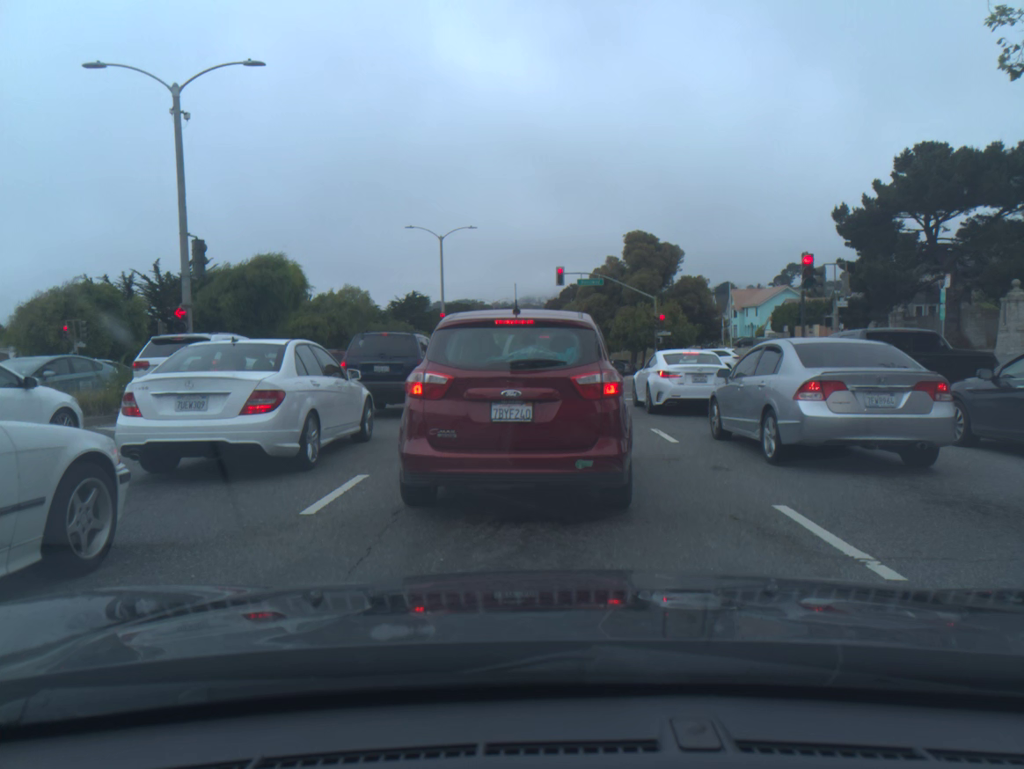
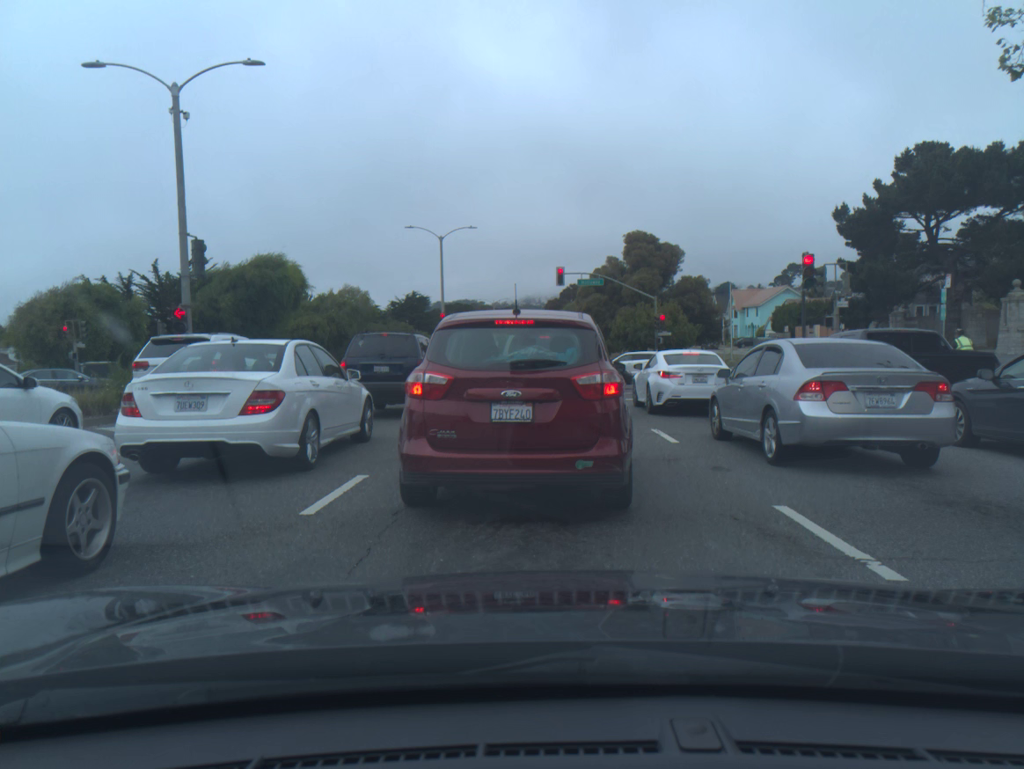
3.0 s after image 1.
(0.0, 0.0) m; 0°
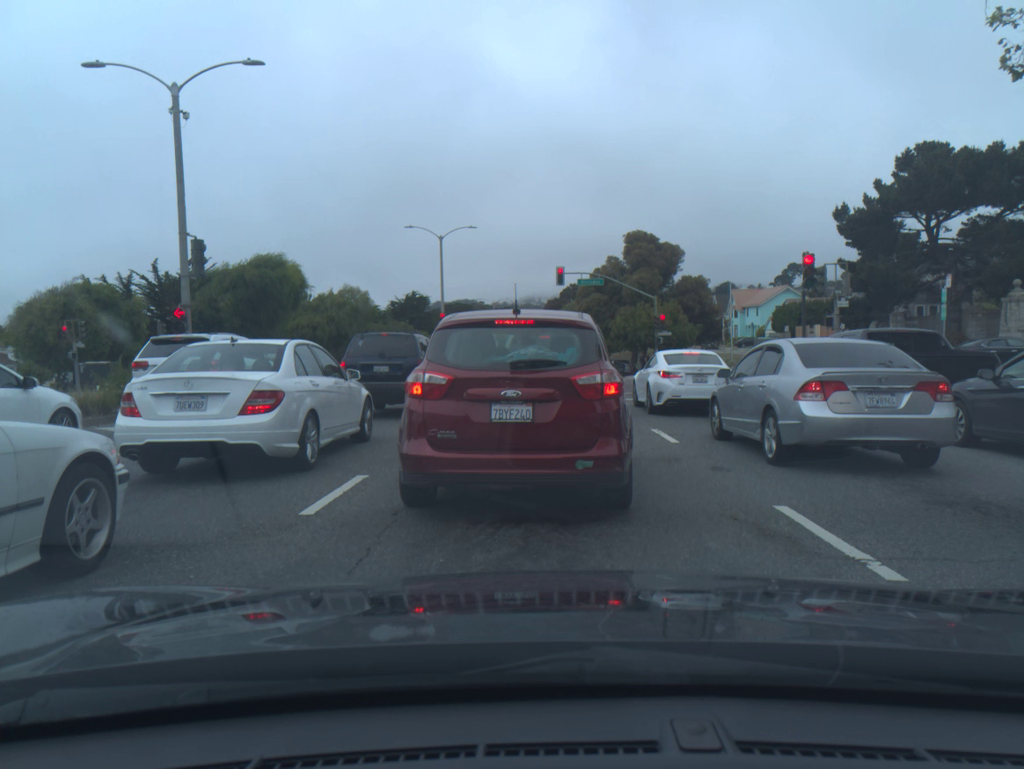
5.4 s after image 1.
(0.0, 0.0) m; 0°
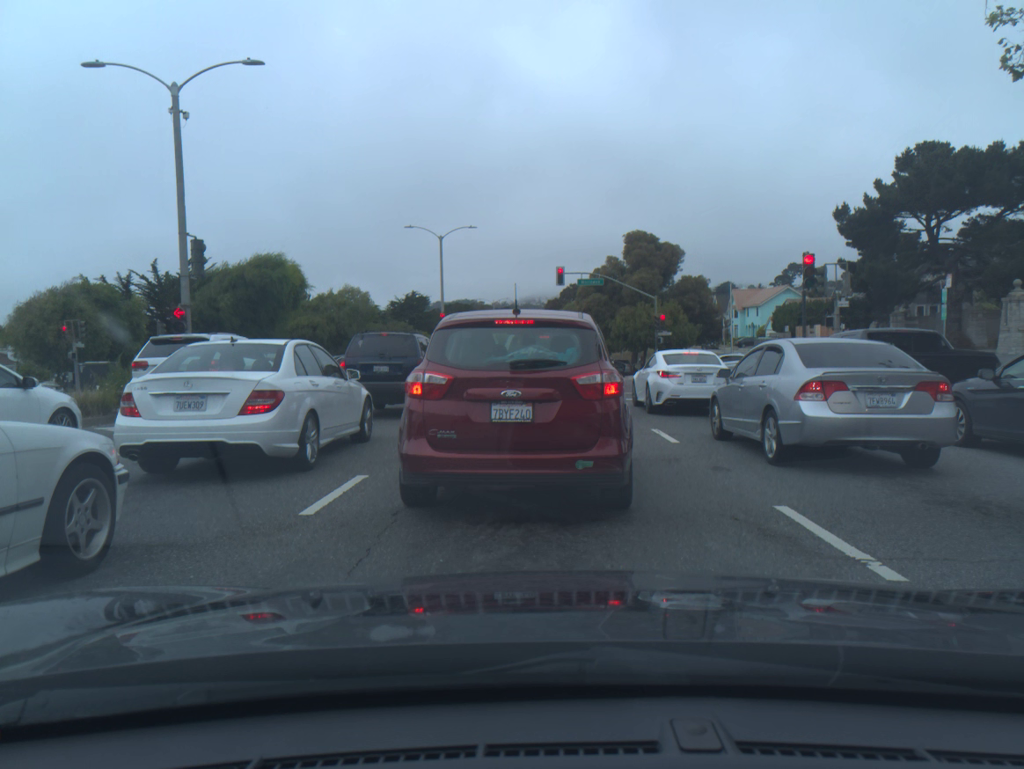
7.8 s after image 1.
(0.0, 0.0) m; 0°
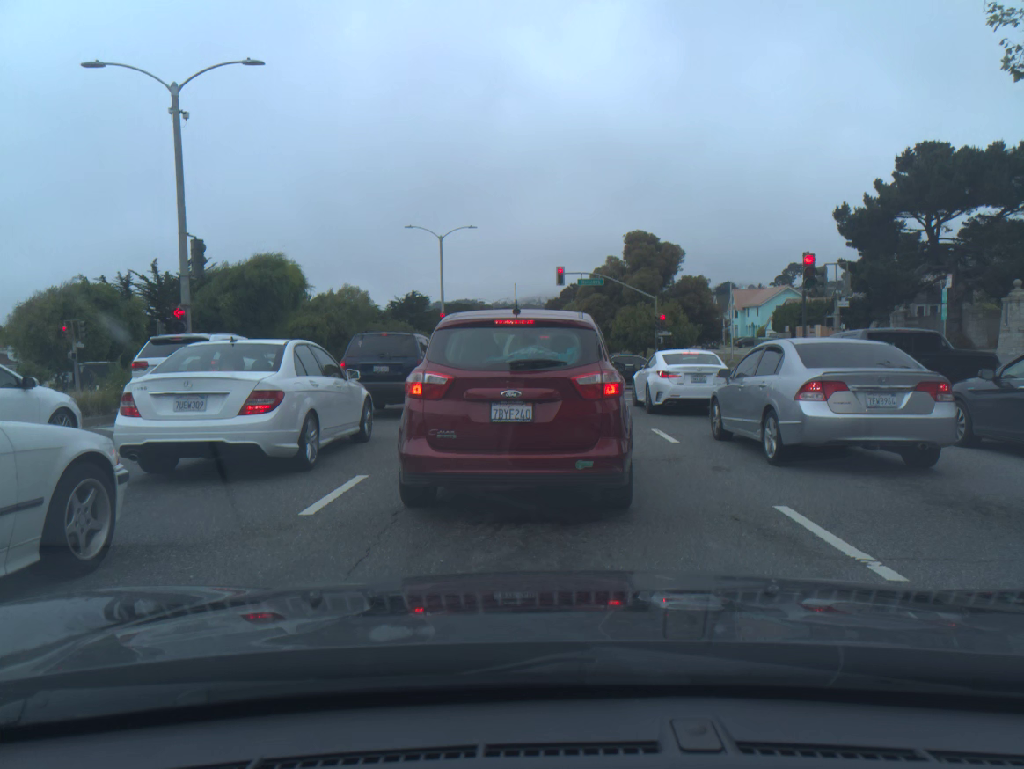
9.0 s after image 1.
(0.0, 0.0) m; 0°
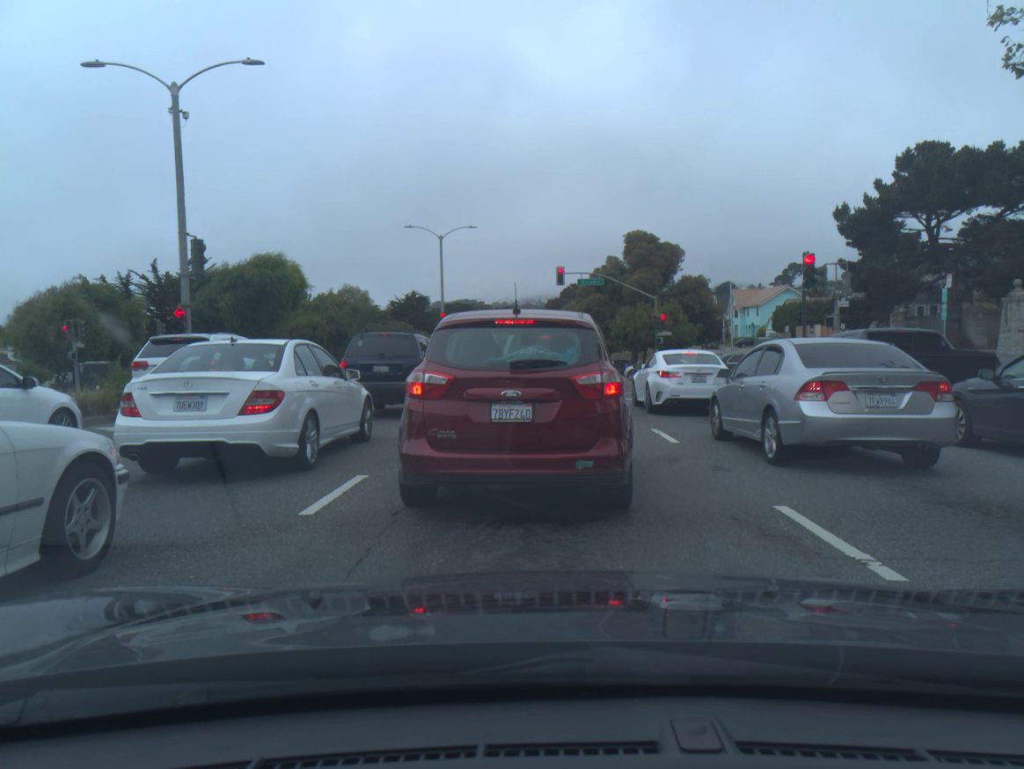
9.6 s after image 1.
(0.0, 0.0) m; 0°
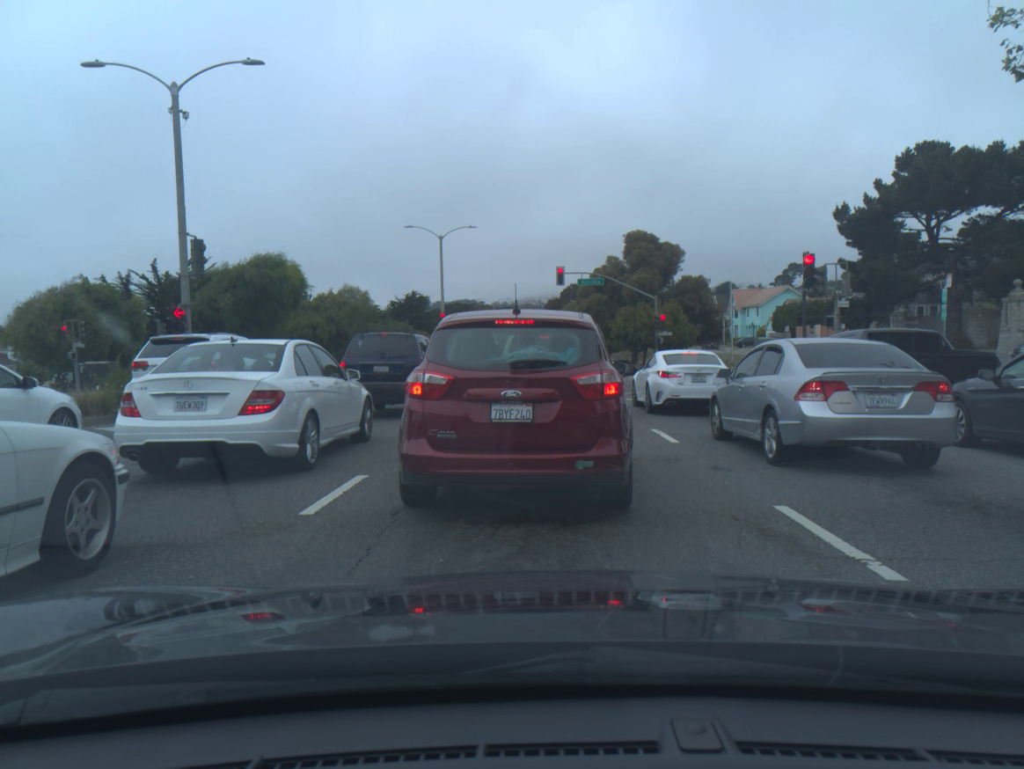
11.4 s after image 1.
(0.0, 0.0) m; 0°
